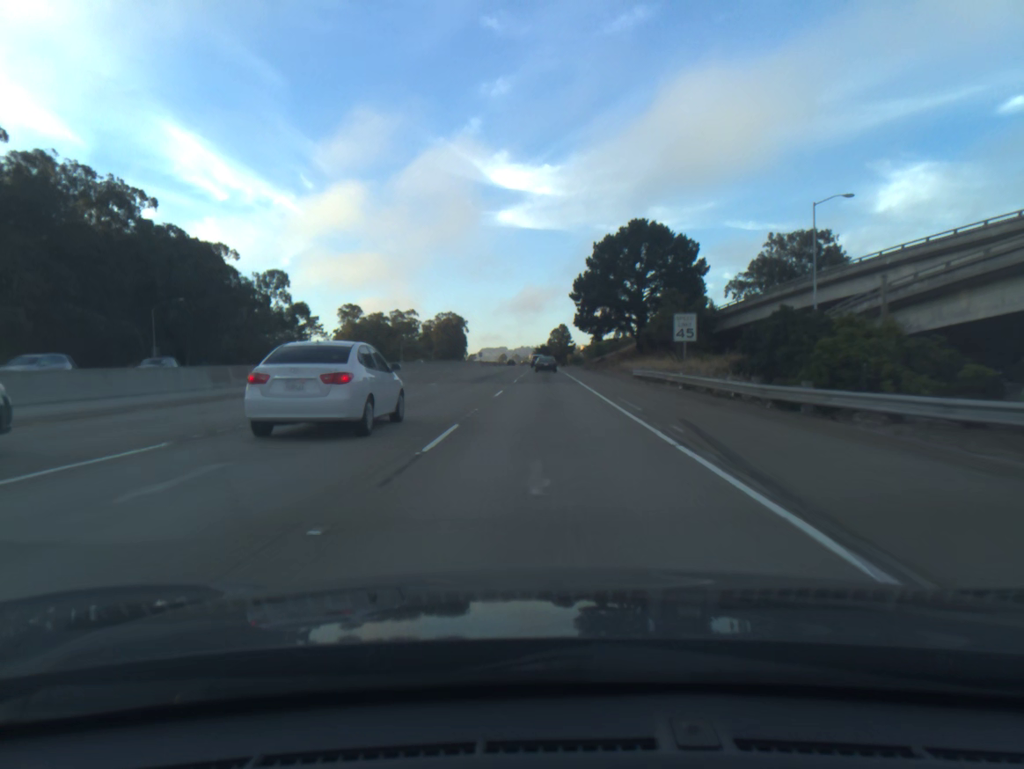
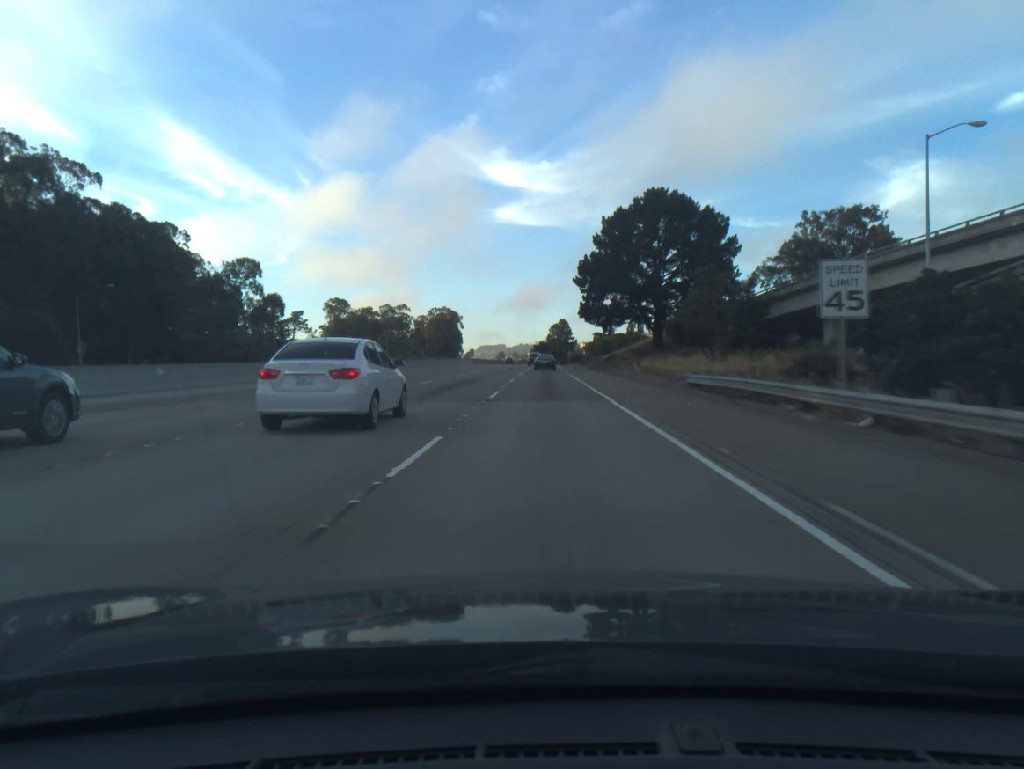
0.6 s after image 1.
(0.0, +17.1) m; 0°
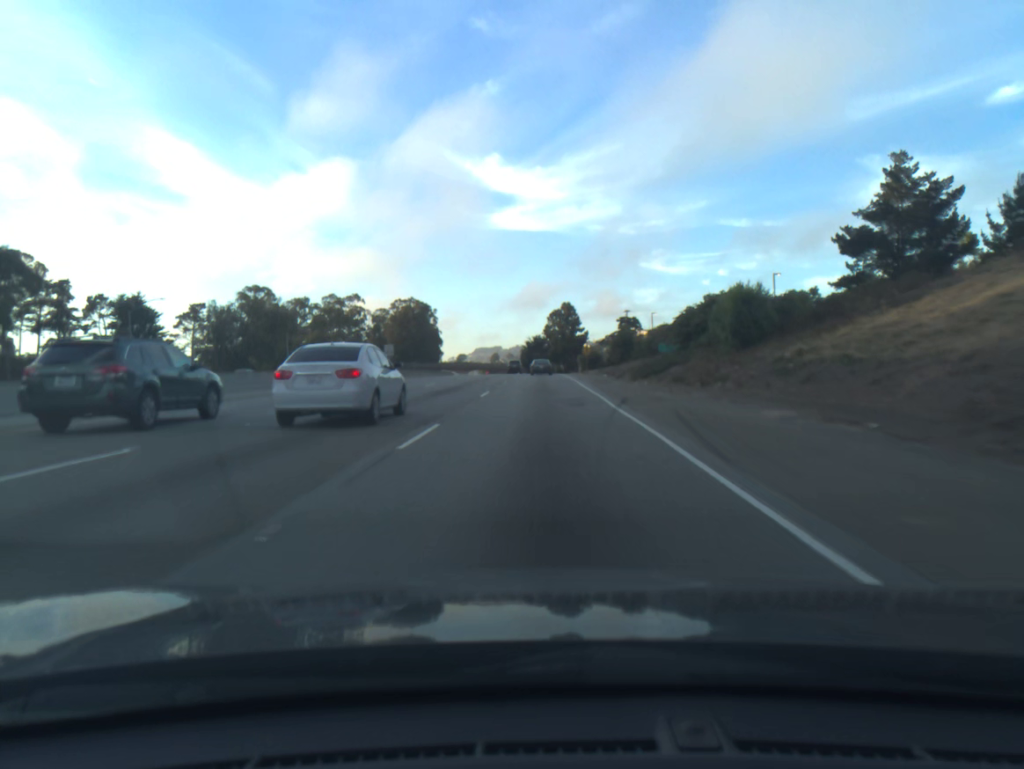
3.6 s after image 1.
(+0.4, +85.8) m; 0°
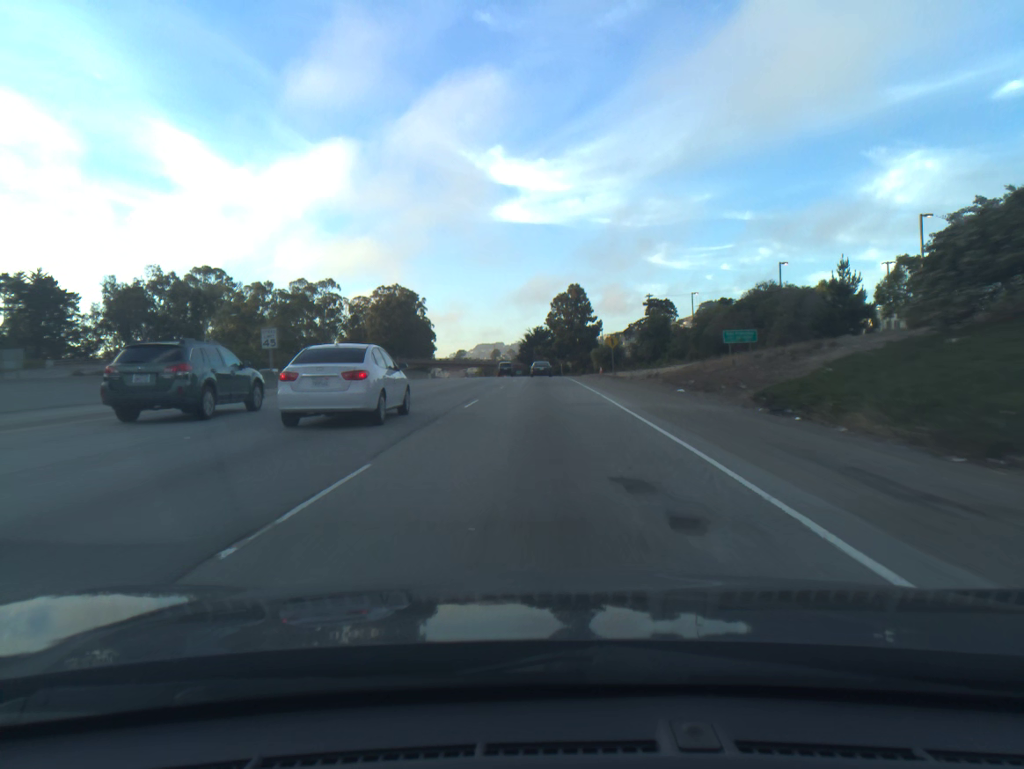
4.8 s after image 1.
(0.0, +34.6) m; 0°
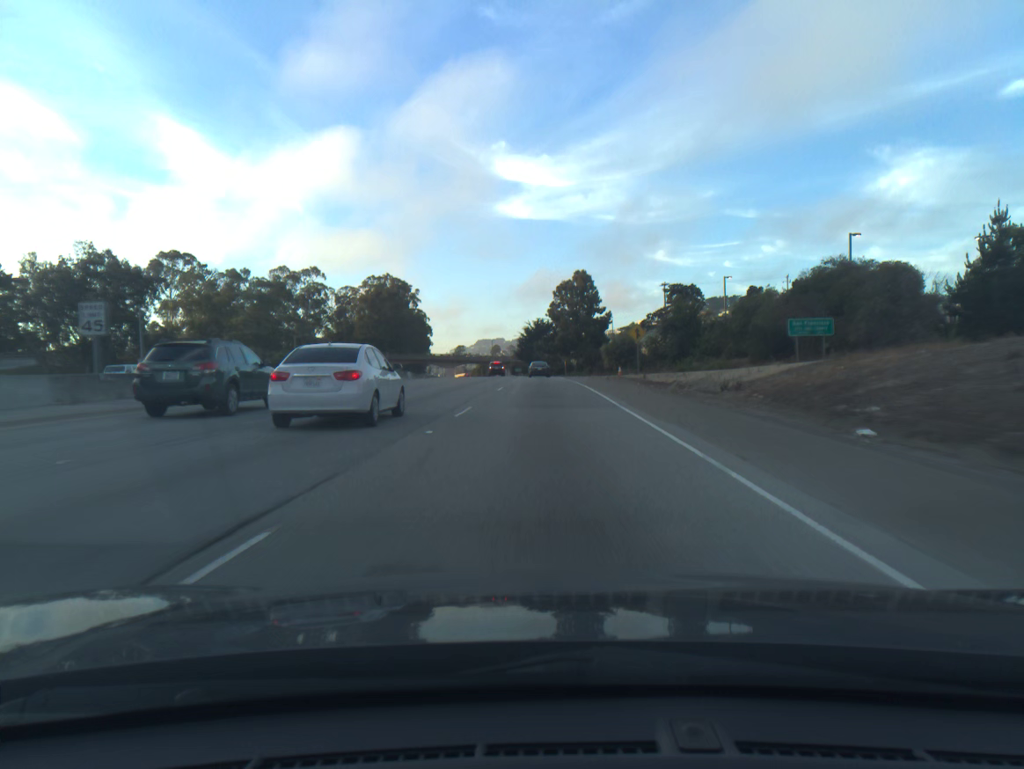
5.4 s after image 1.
(0.0, +17.4) m; 0°
